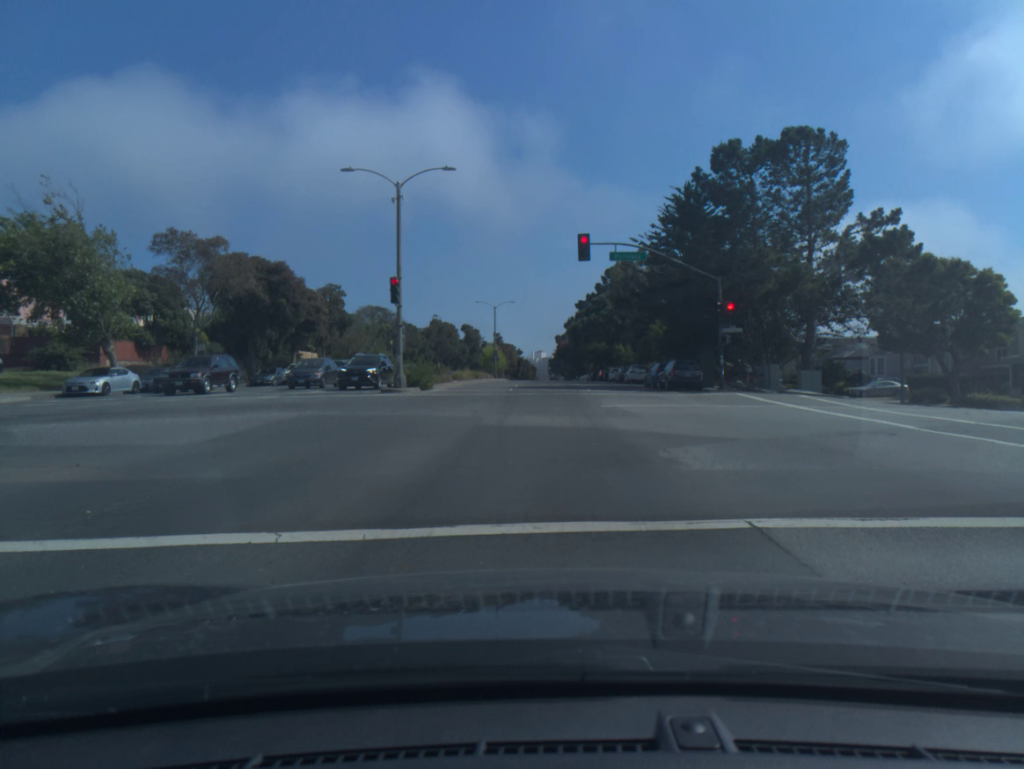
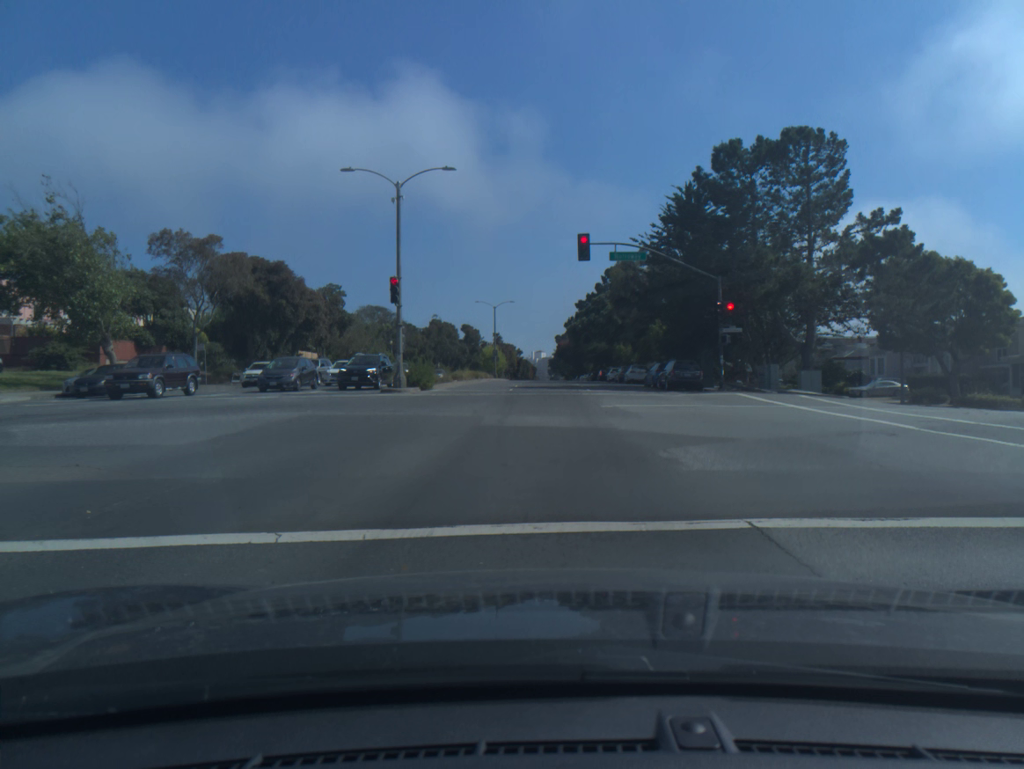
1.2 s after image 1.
(0.0, 0.0) m; 0°
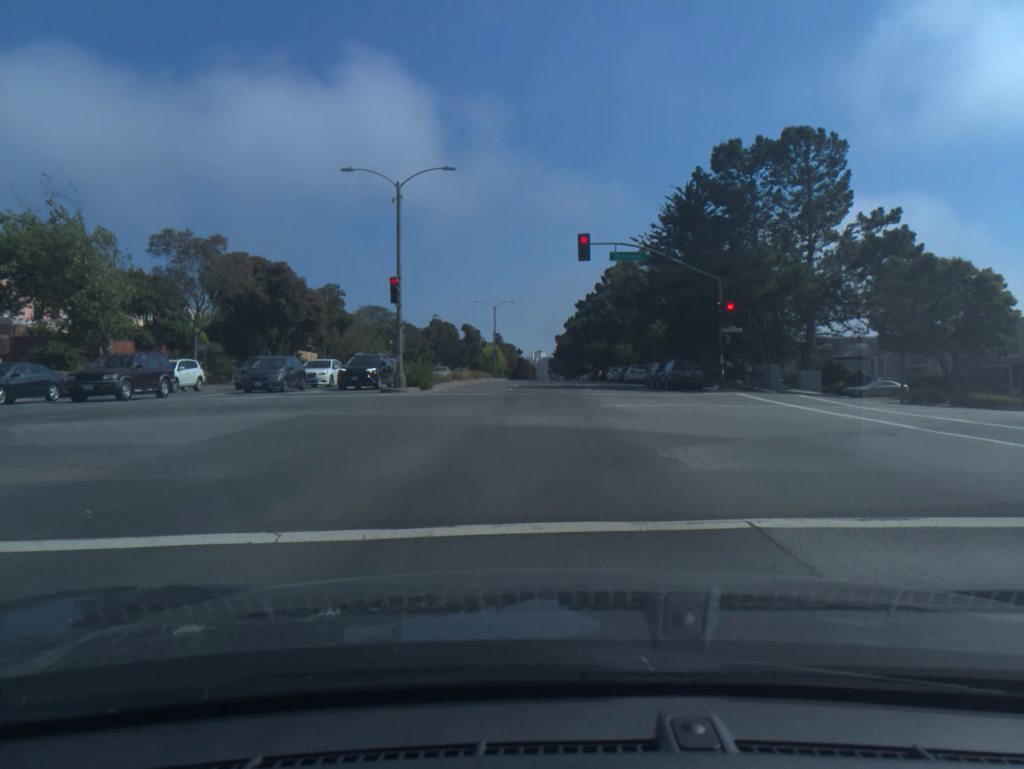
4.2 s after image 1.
(0.0, 0.0) m; 0°
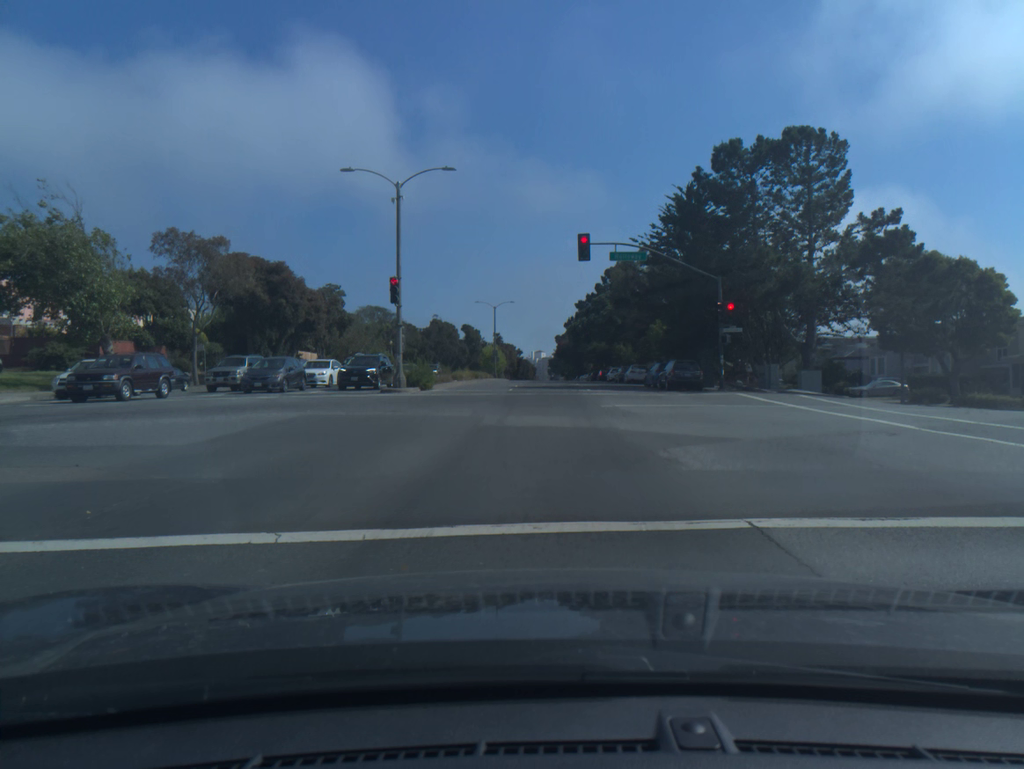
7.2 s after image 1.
(0.0, 0.0) m; 0°
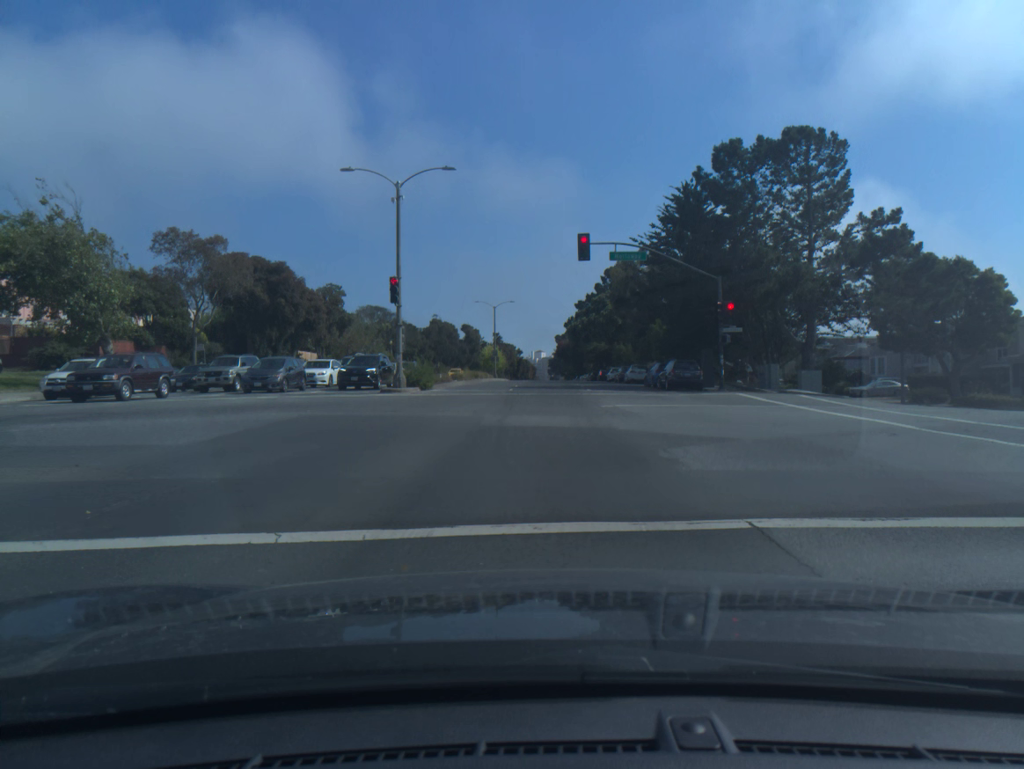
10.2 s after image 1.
(+0.1, +0.2) m; 0°
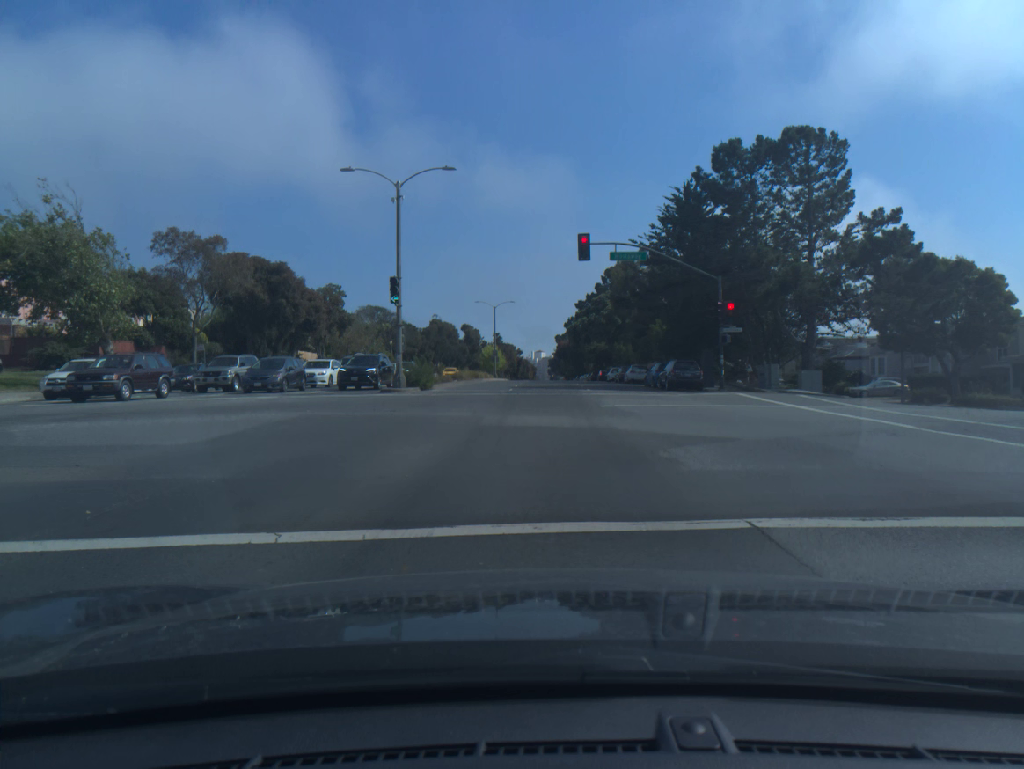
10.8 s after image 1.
(0.0, 0.0) m; 0°
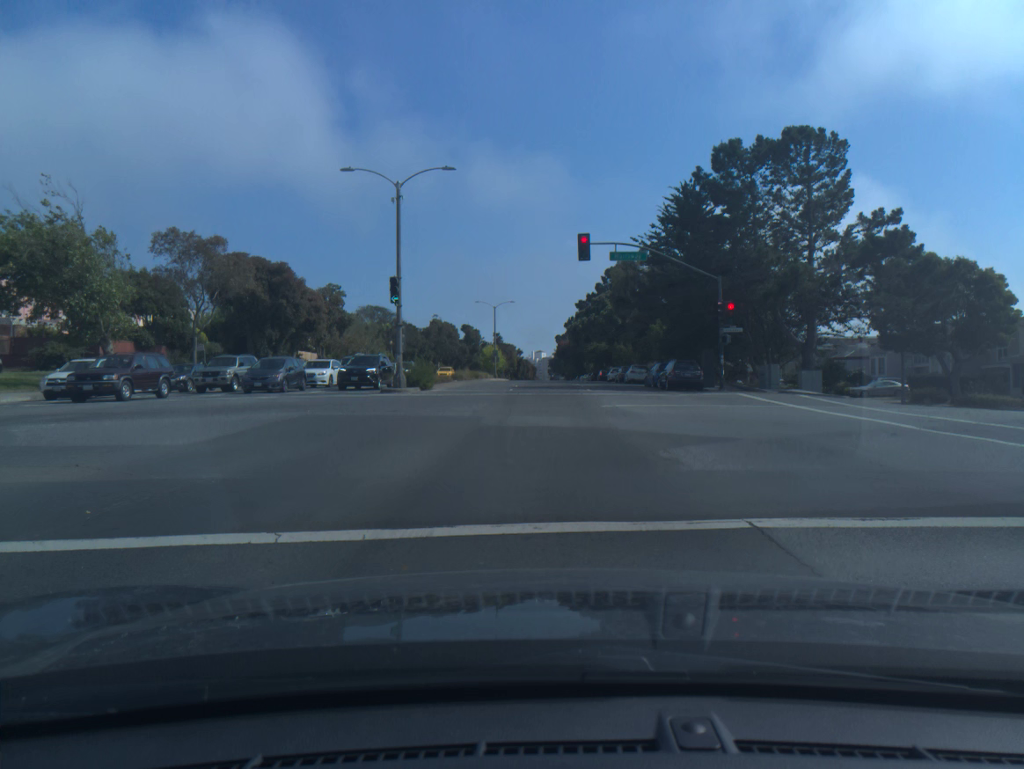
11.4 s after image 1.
(0.0, 0.0) m; 0°
